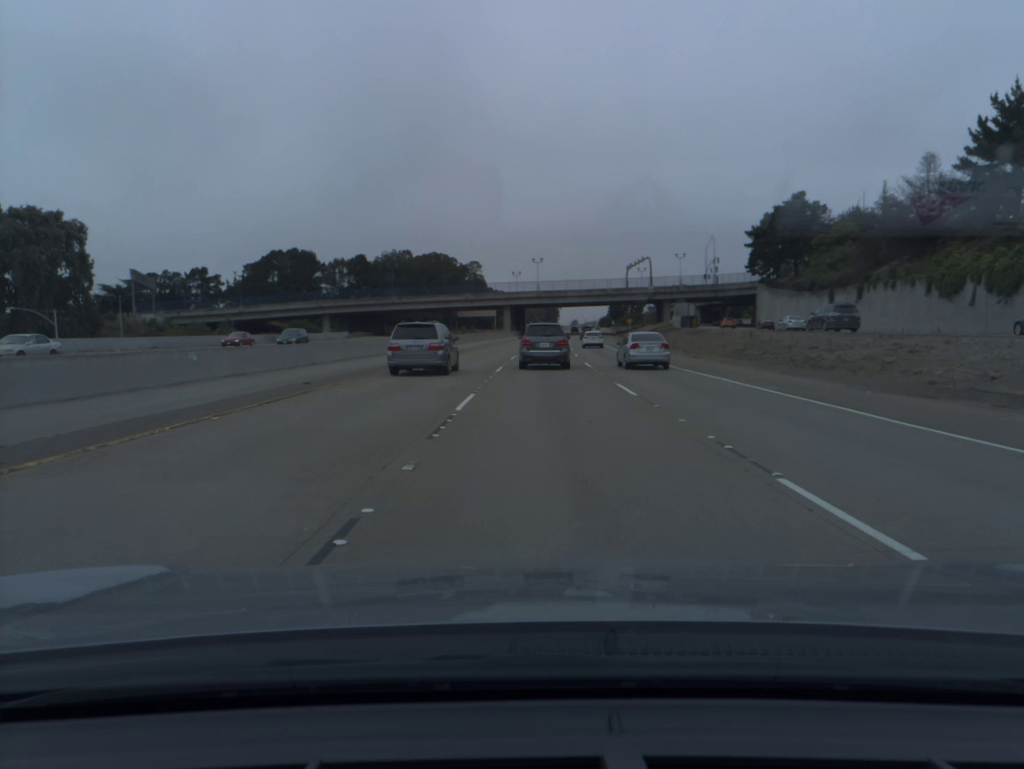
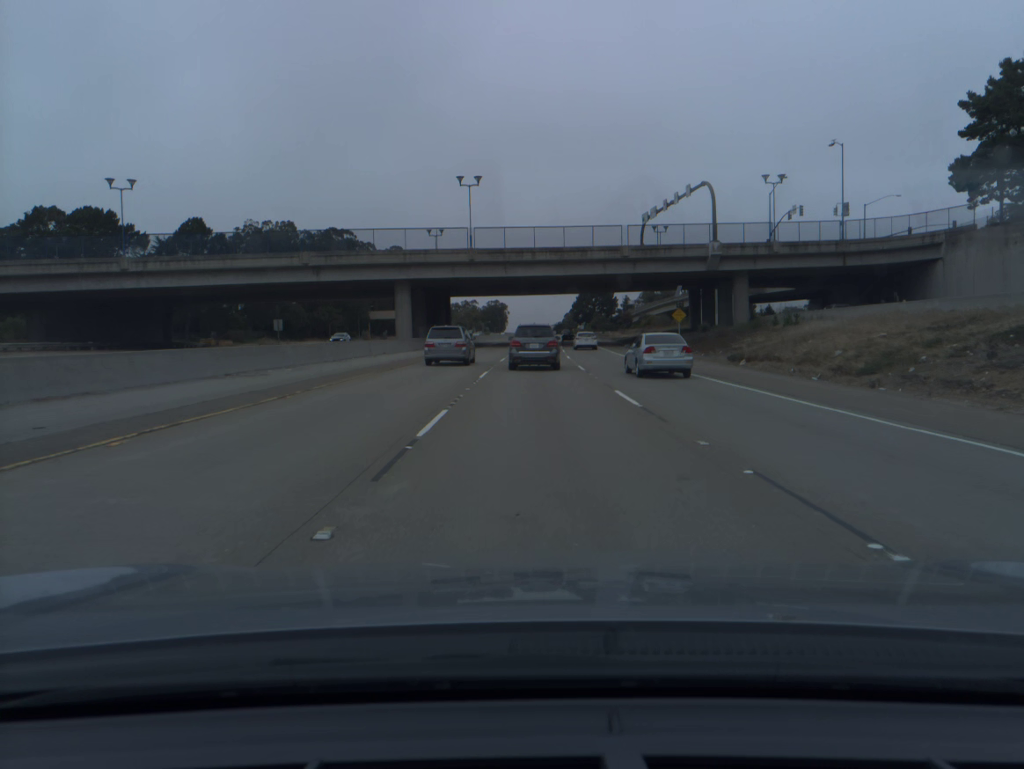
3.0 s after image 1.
(+2.9, +89.7) m; +4°
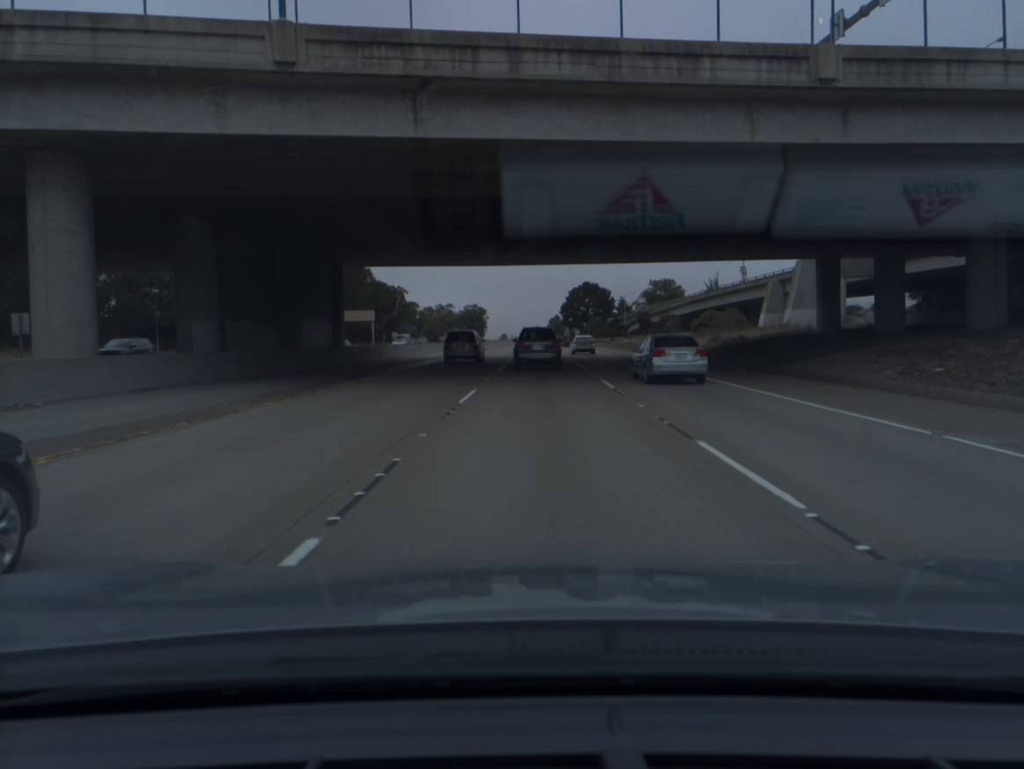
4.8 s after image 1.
(+0.7, +52.8) m; +1°
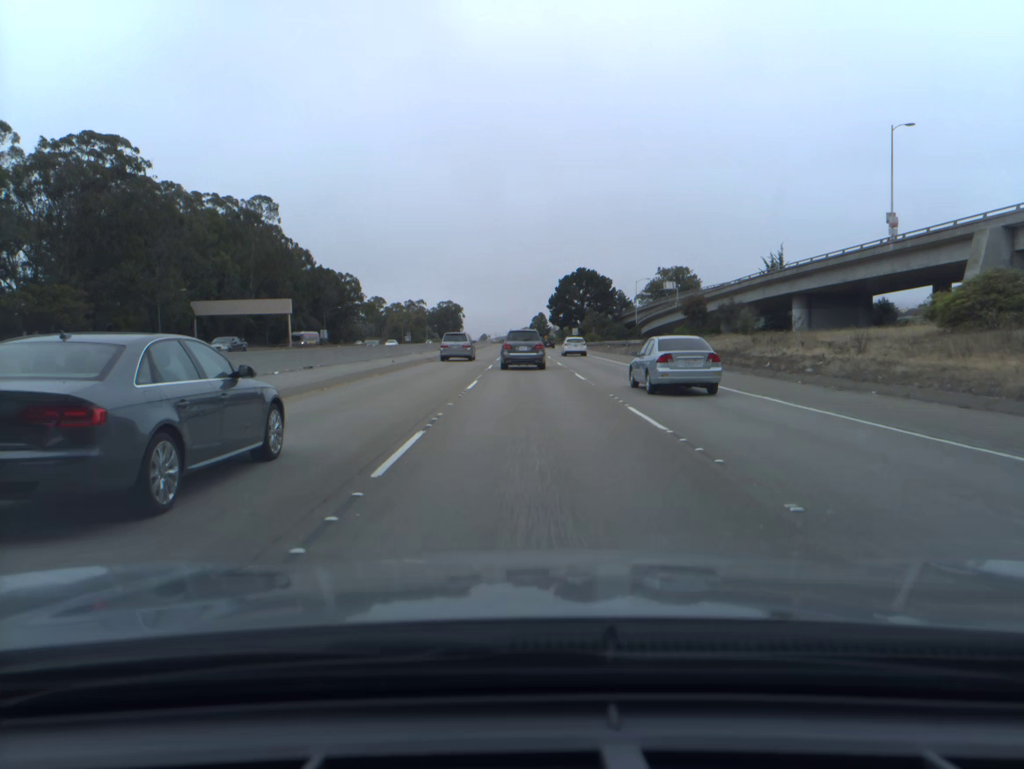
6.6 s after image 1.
(+0.7, +52.6) m; +1°
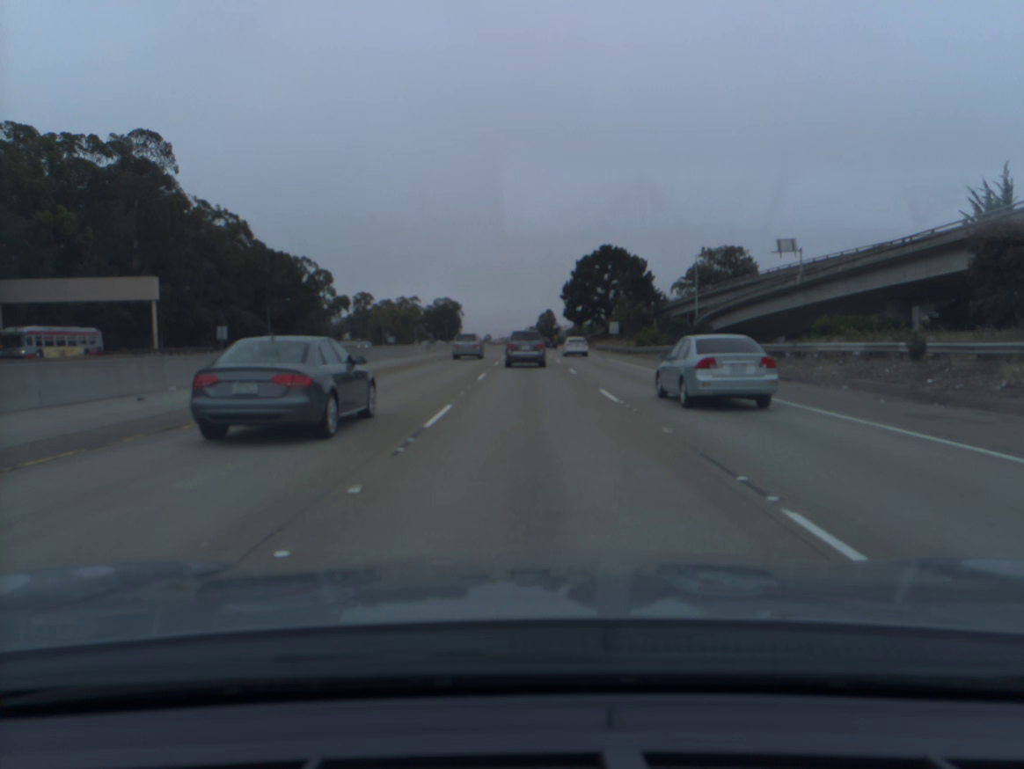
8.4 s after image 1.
(-0.1, +53.0) m; 0°
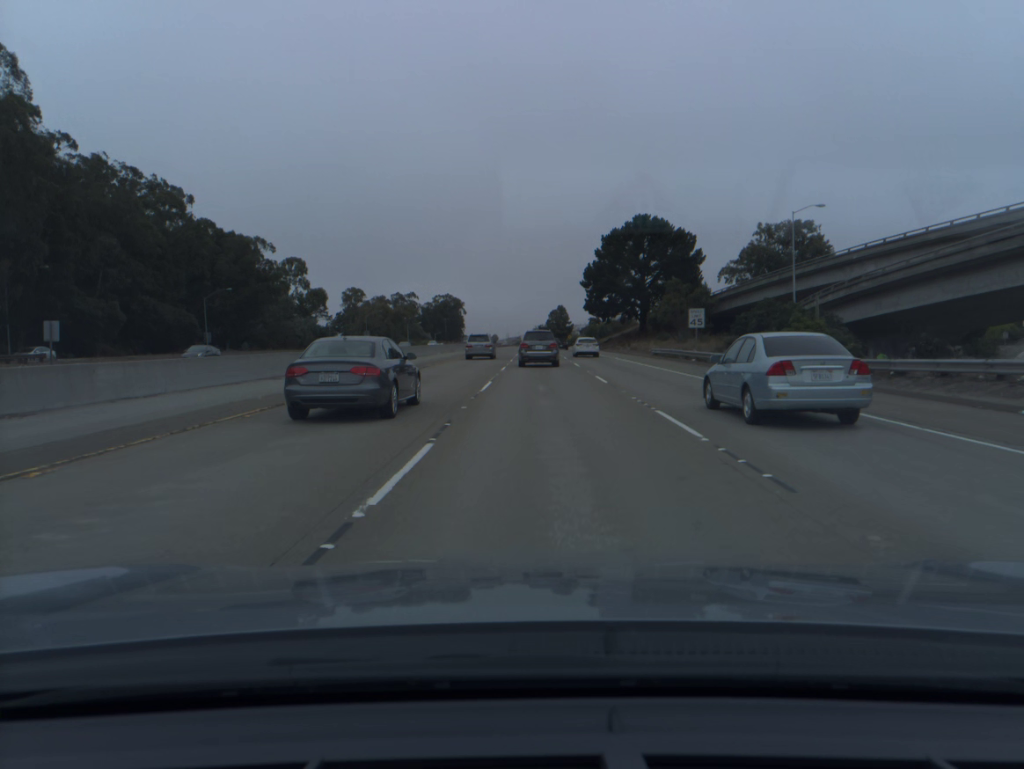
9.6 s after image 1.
(-0.2, +35.4) m; -1°
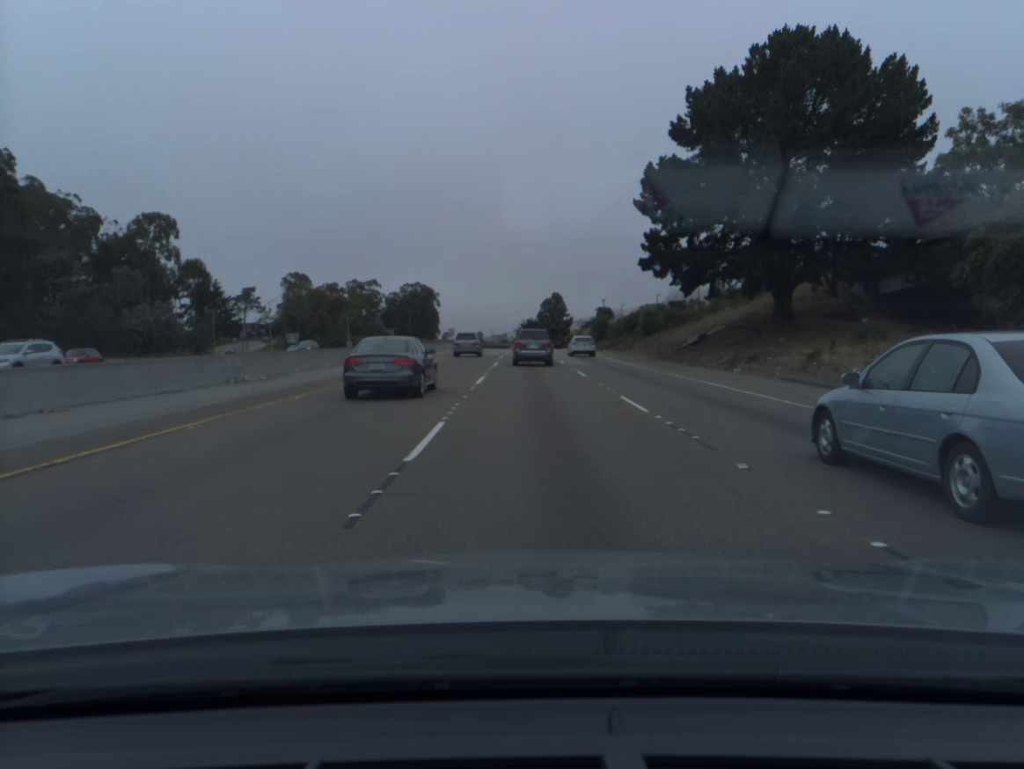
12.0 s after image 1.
(+0.6, +70.6) m; +1°
